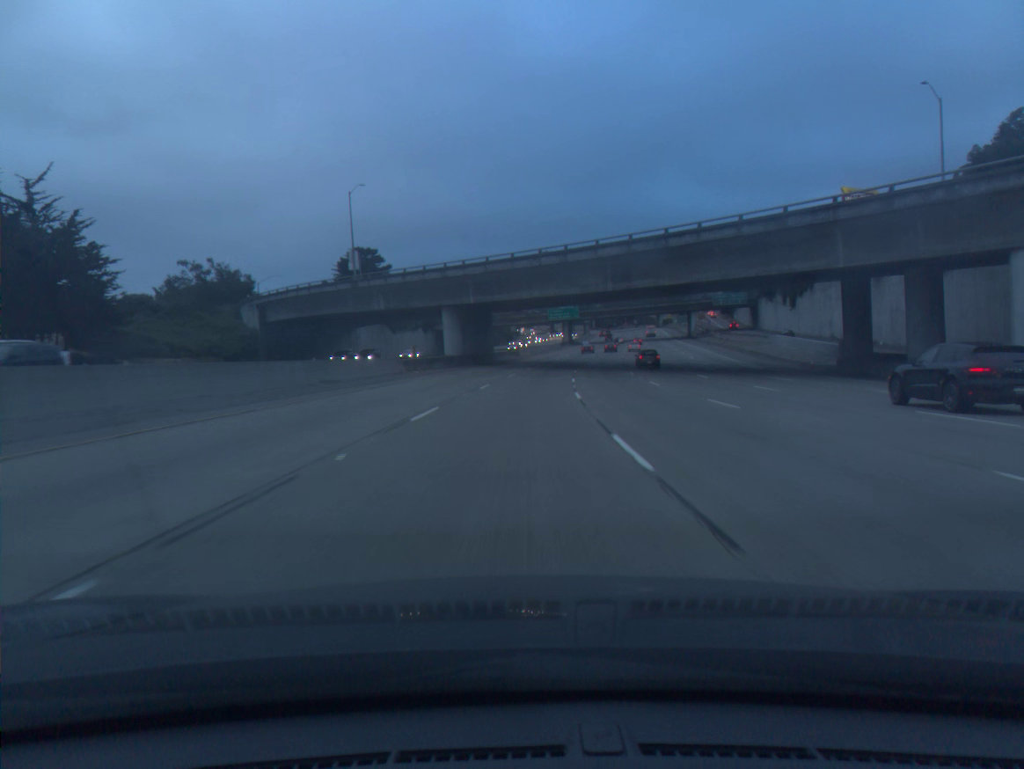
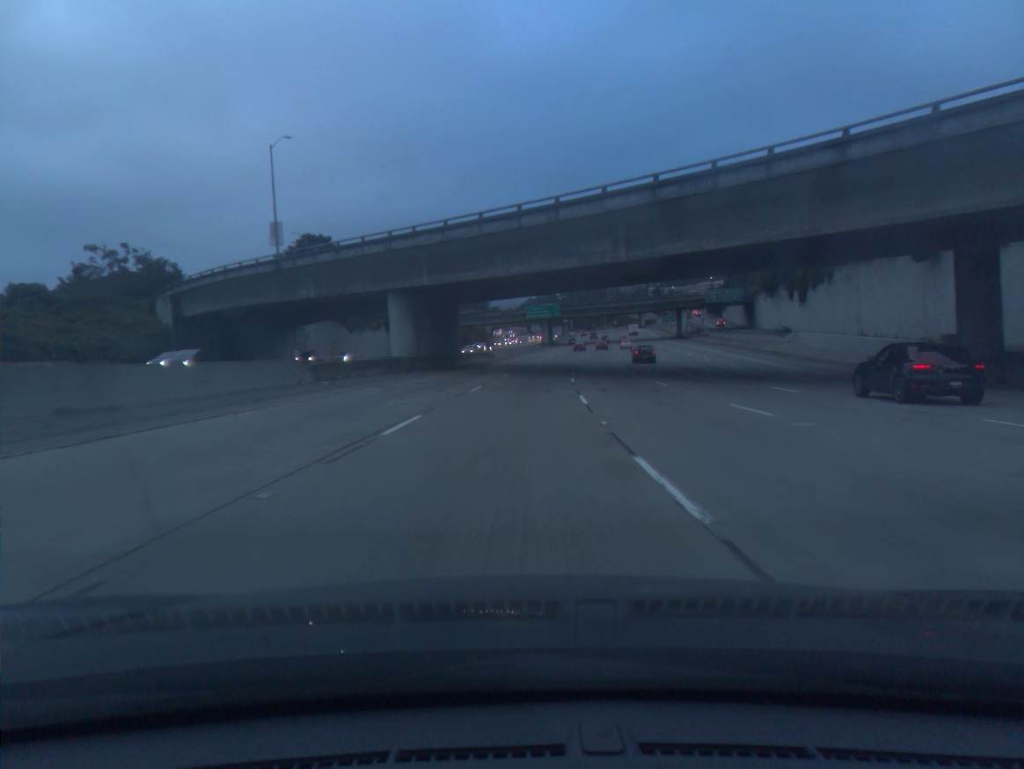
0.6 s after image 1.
(+0.3, +17.4) m; +2°
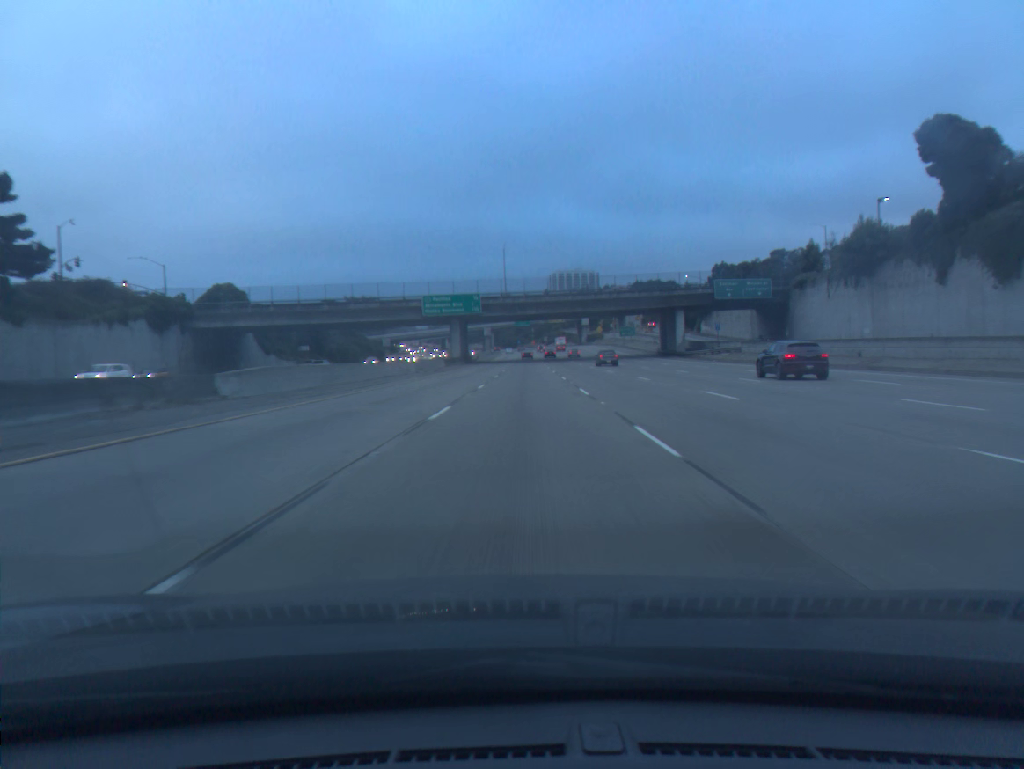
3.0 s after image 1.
(+3.4, +69.5) m; +6°
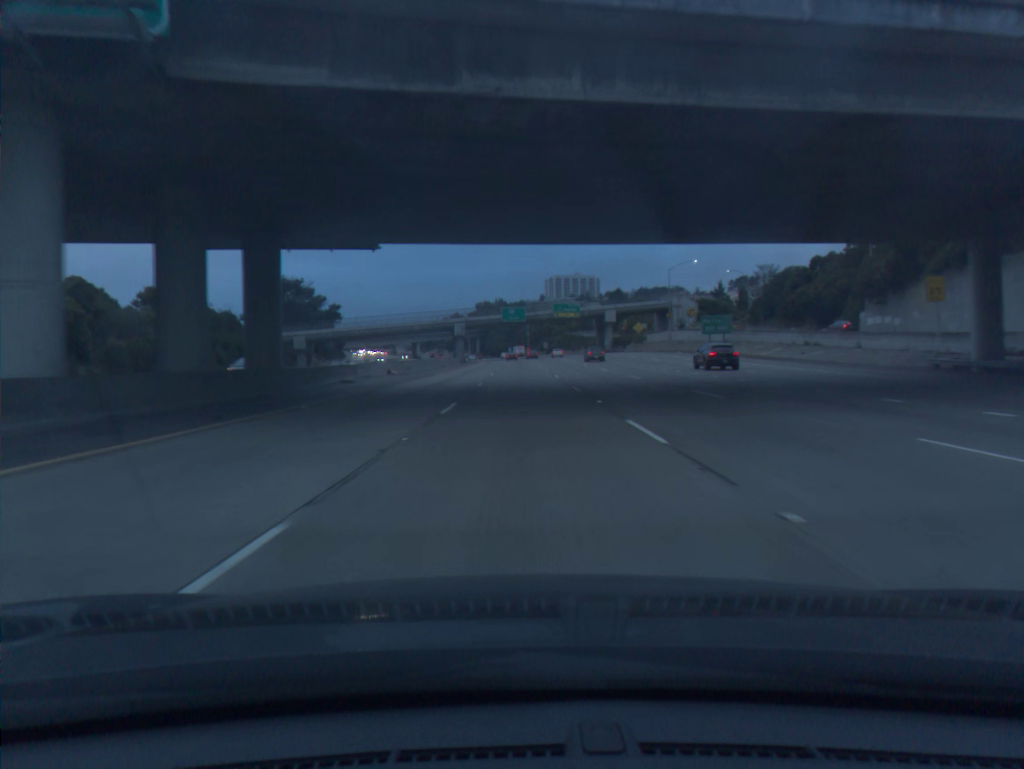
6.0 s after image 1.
(+1.1, +86.2) m; +1°
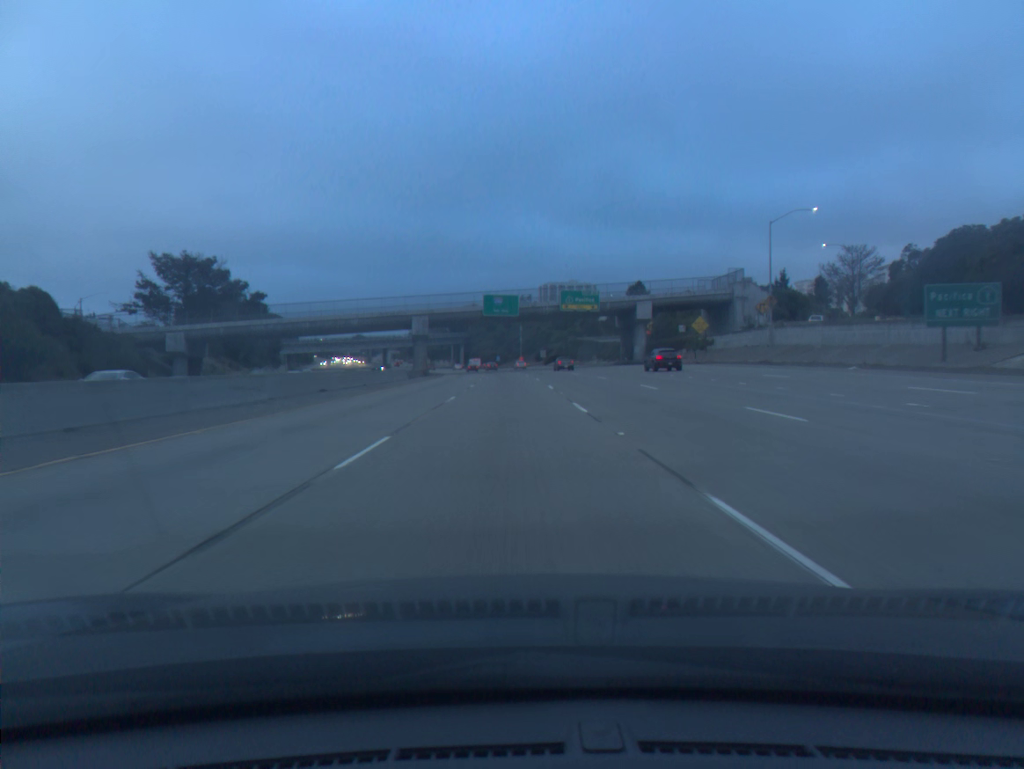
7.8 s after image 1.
(+0.3, +51.6) m; +1°
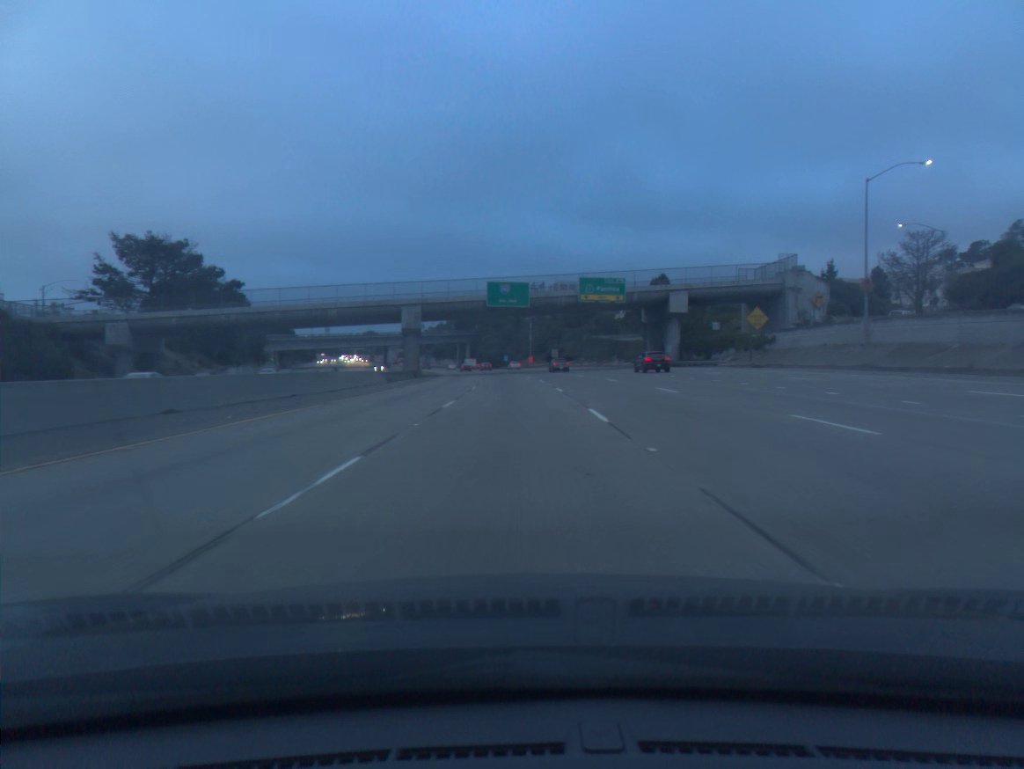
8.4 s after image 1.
(-0.1, +17.3) m; -1°
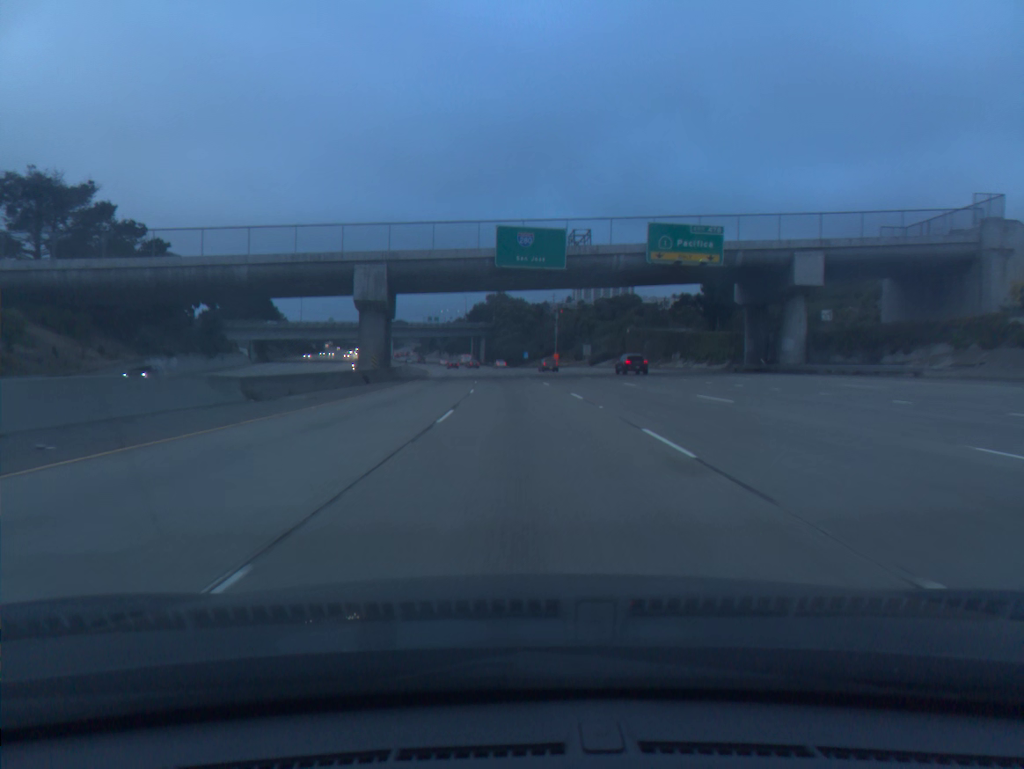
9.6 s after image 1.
(-0.4, +34.6) m; -1°
